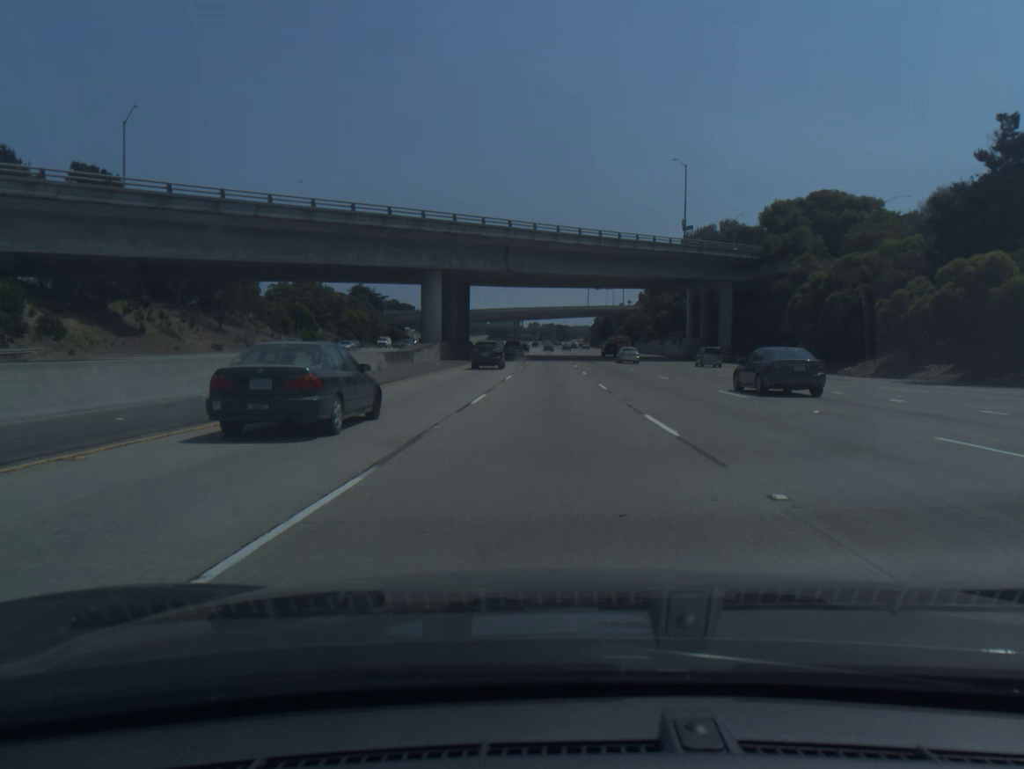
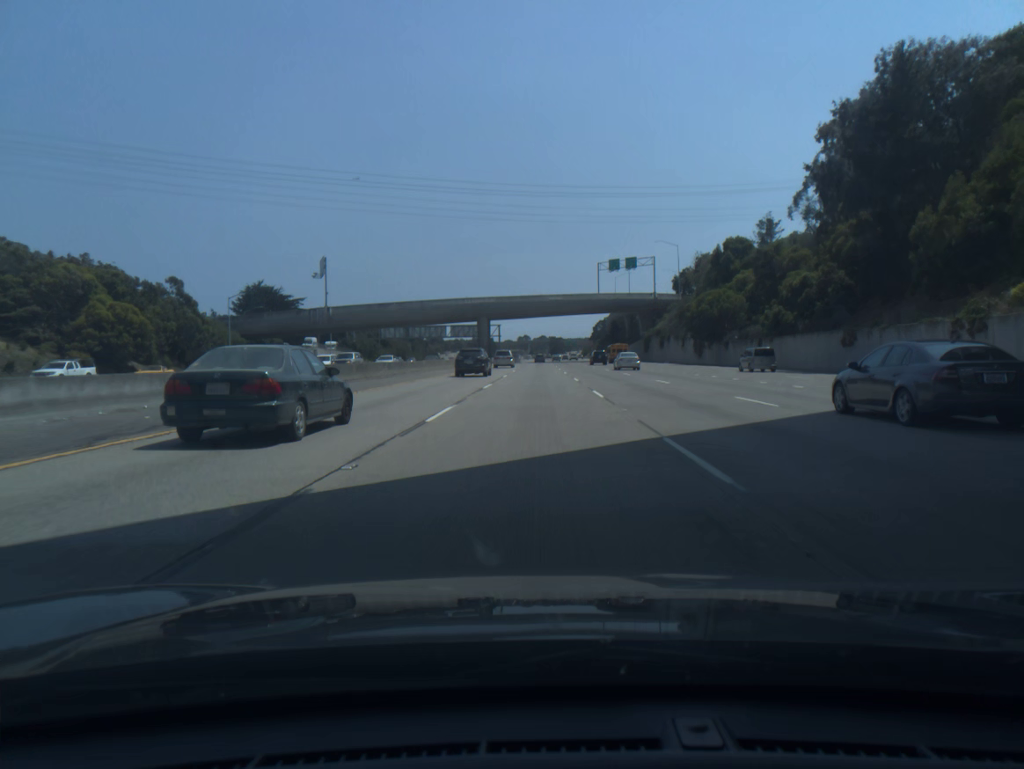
(+0.8, +91.9) m; +1°
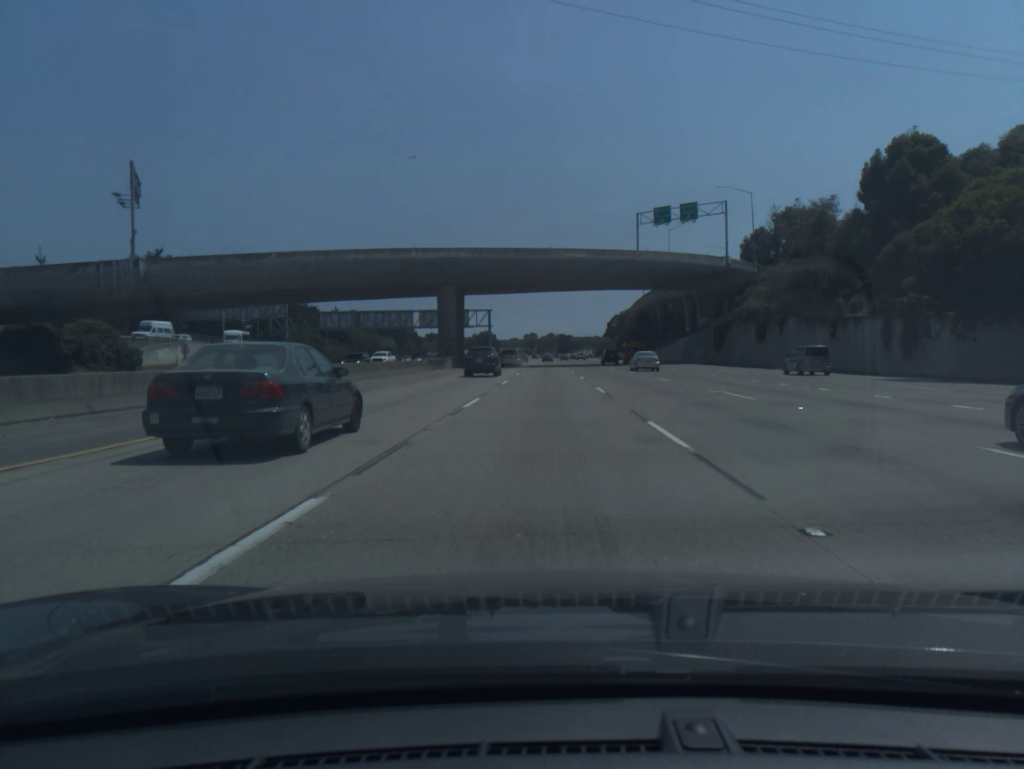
(-0.4, +55.2) m; -1°
